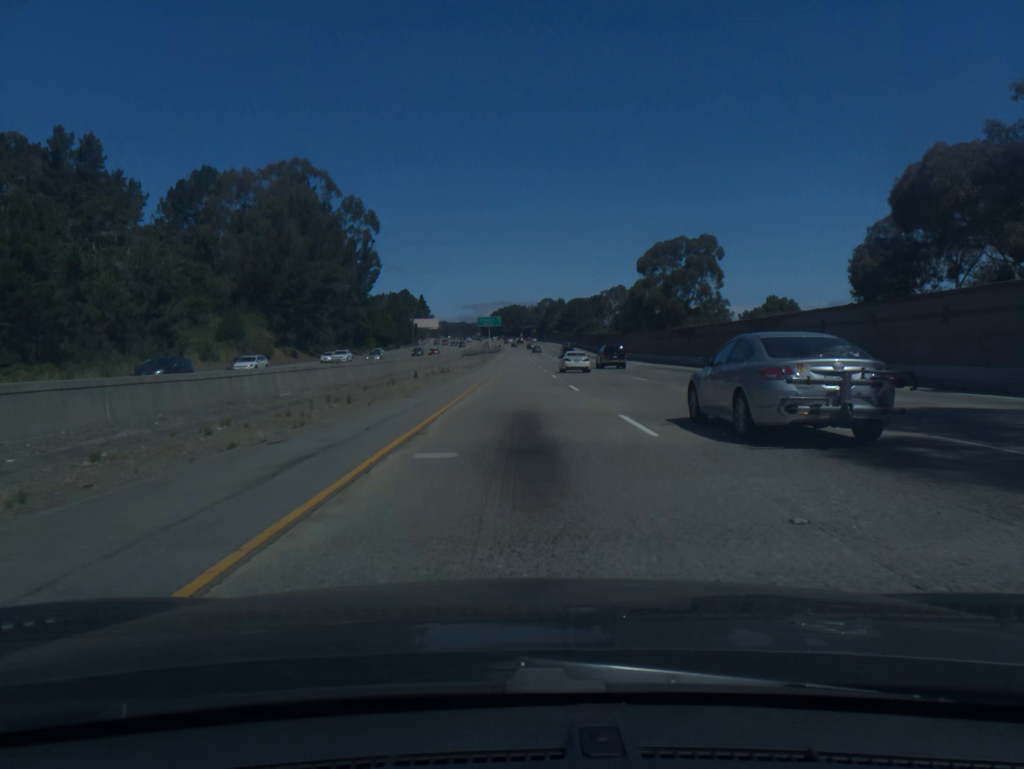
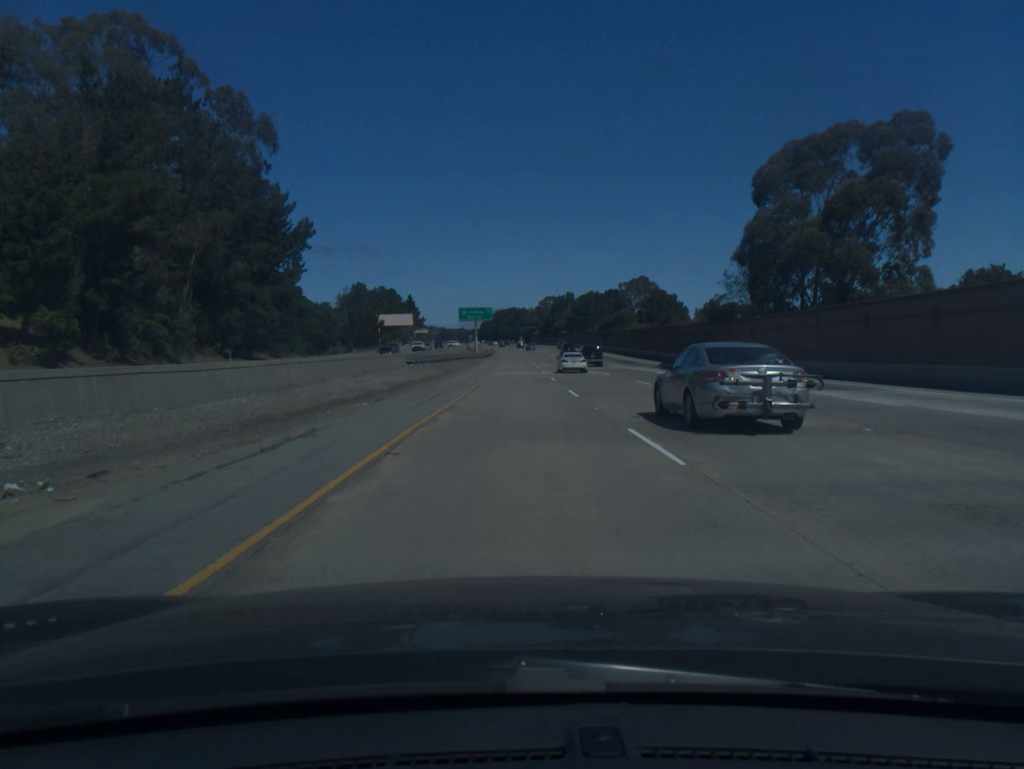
(+0.2, +60.5) m; 0°
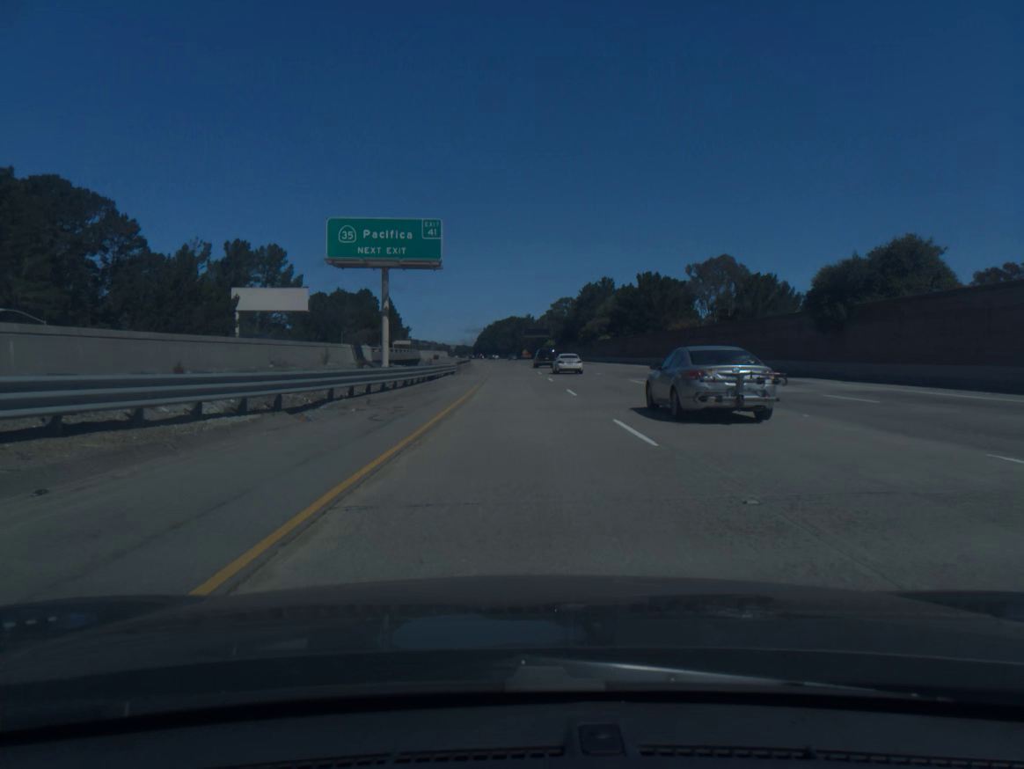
(-0.2, +100.6) m; 0°
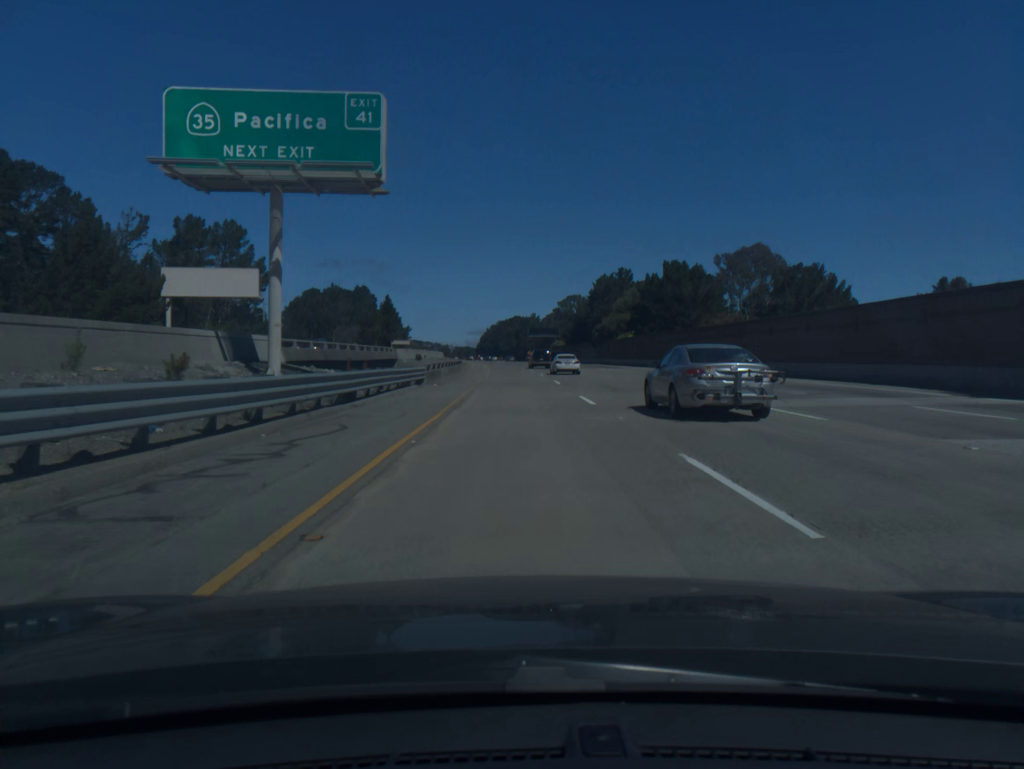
(0.0, +20.0) m; 0°
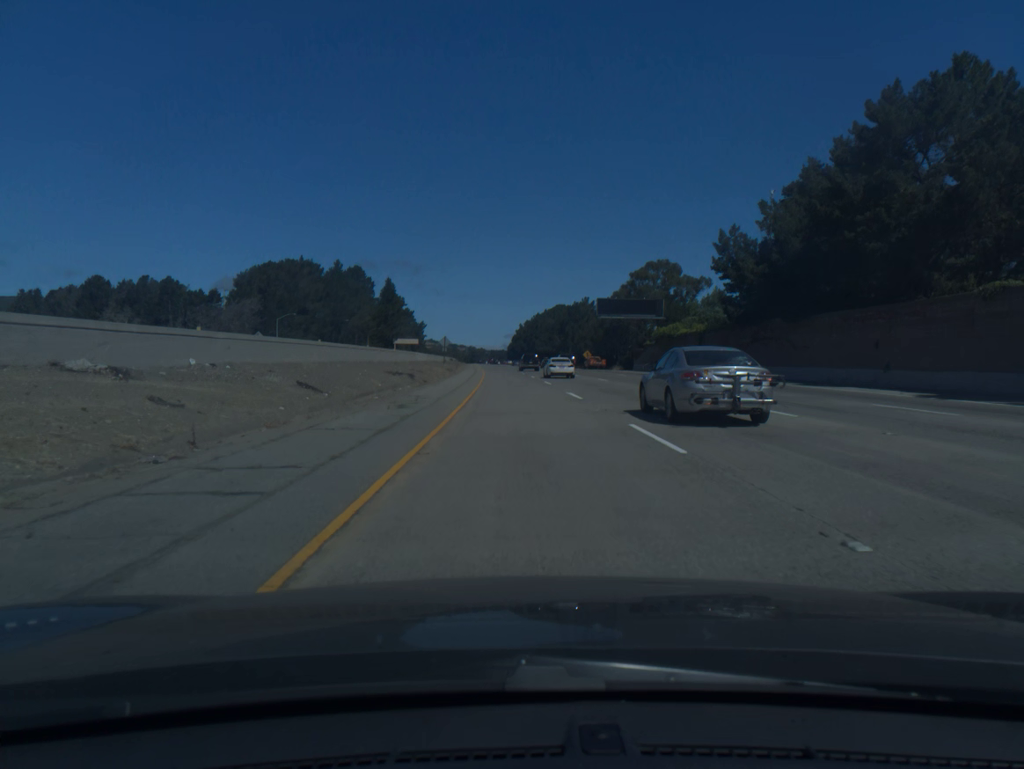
(-2.3, +99.9) m; -3°
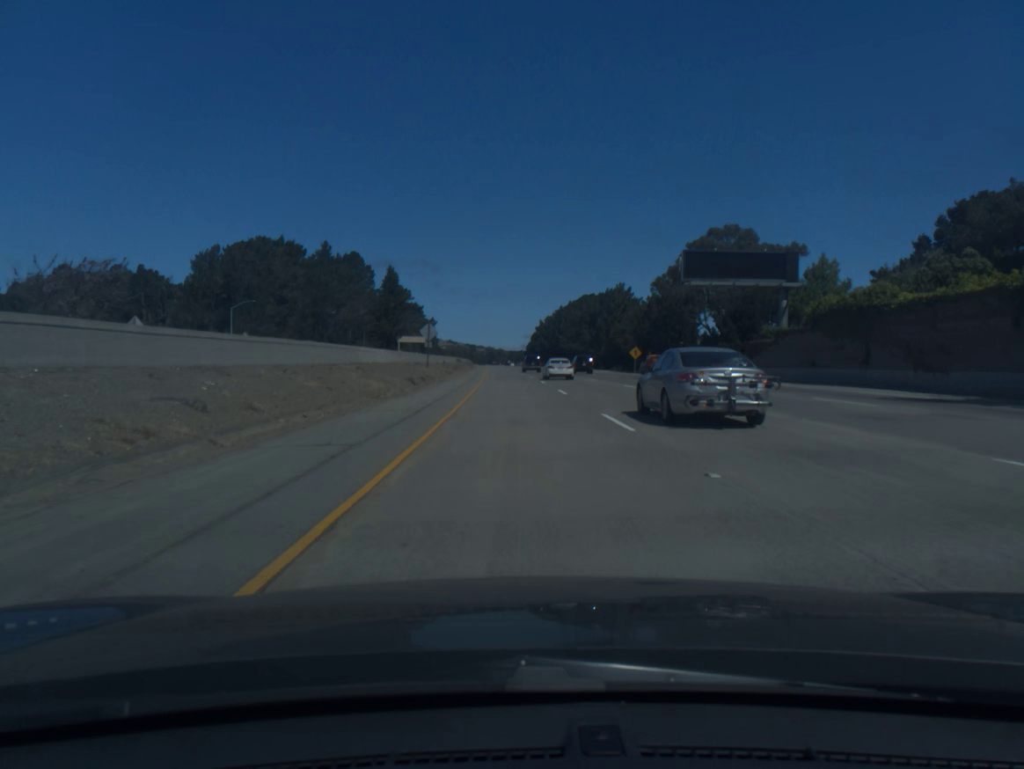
(-0.5, +40.0) m; -1°
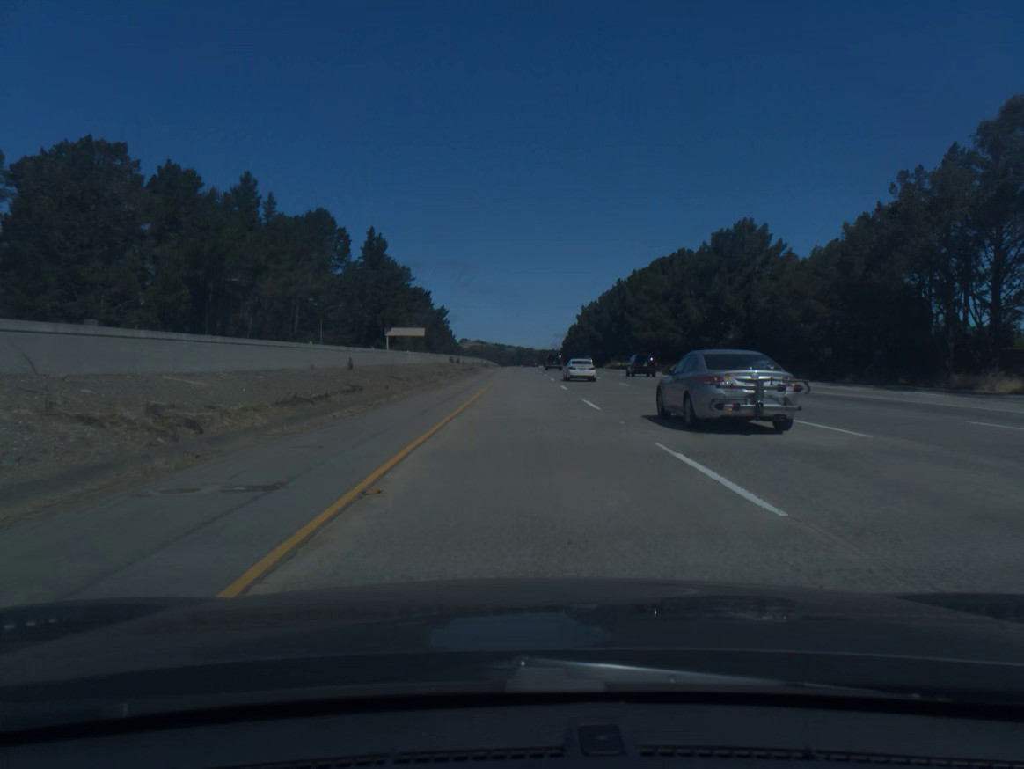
(-1.8, +80.4) m; -2°
